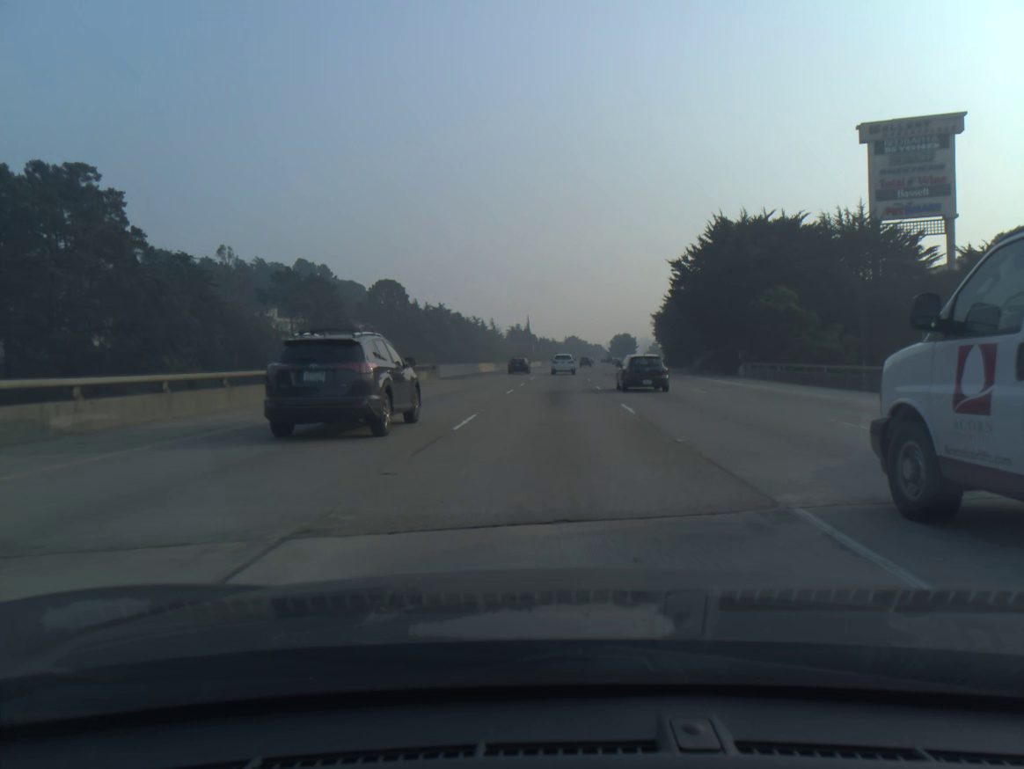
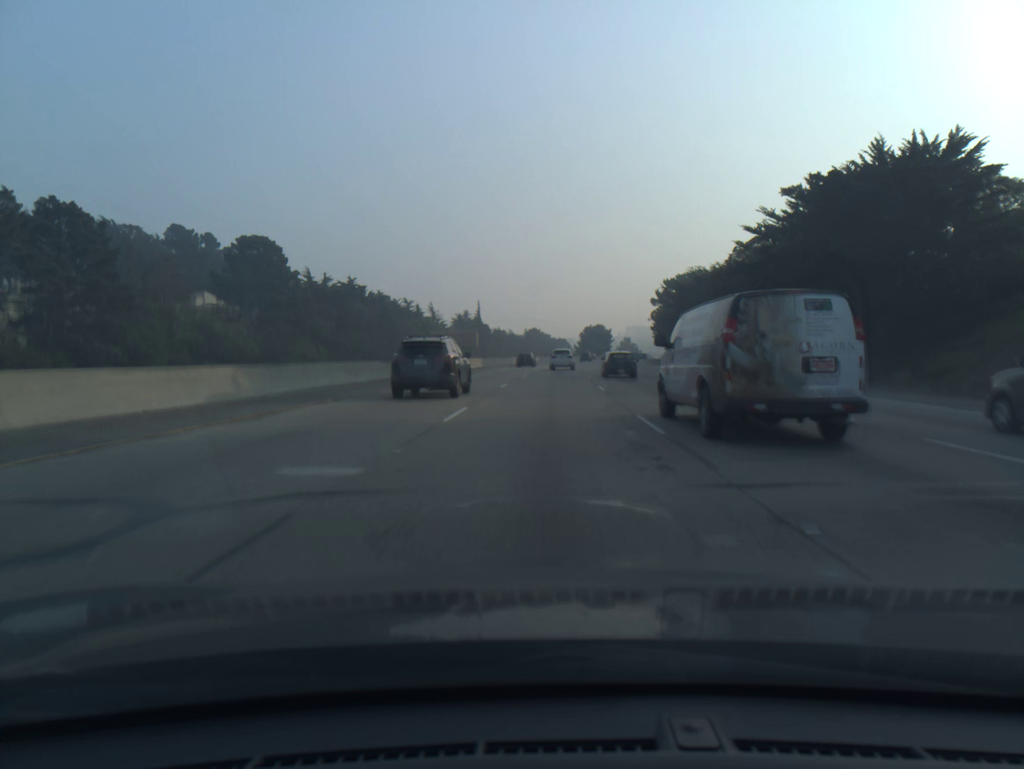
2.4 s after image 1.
(+1.7, +64.2) m; +3°
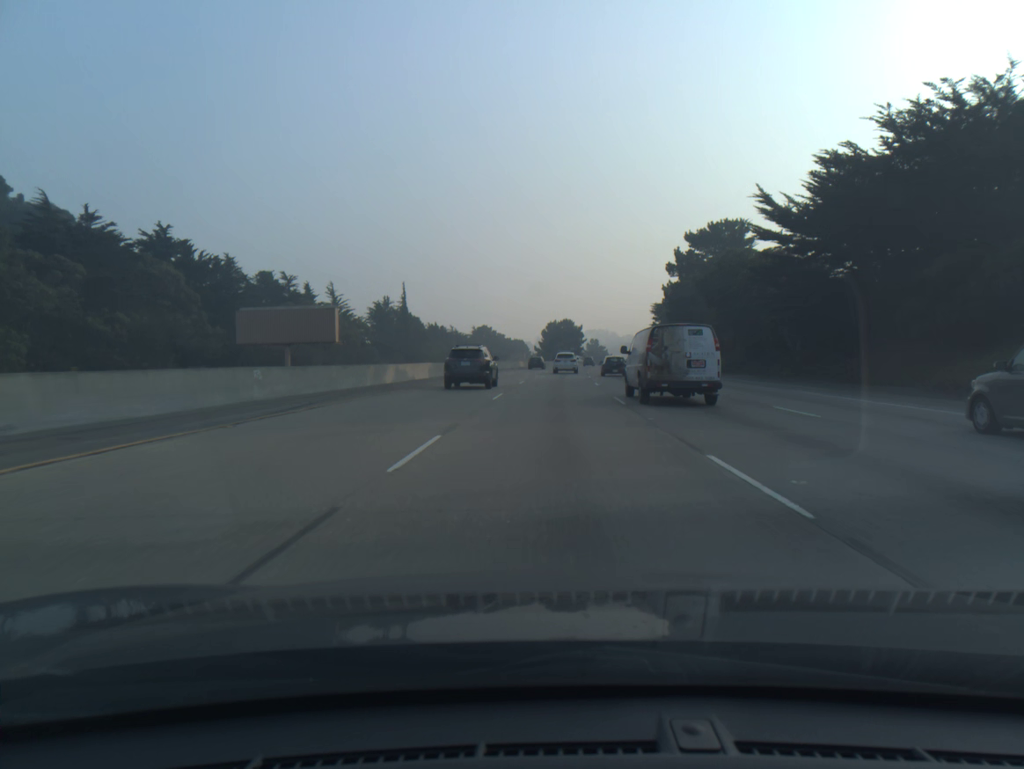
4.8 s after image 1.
(+1.6, +64.2) m; +3°
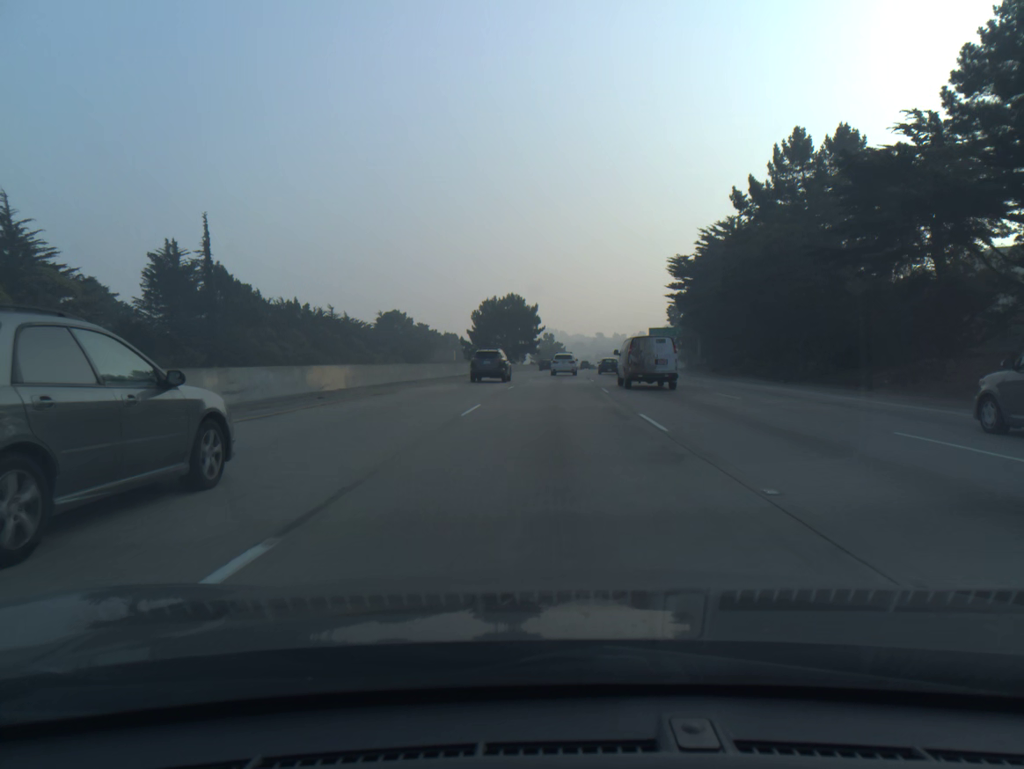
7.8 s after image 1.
(+2.9, +80.9) m; +4°
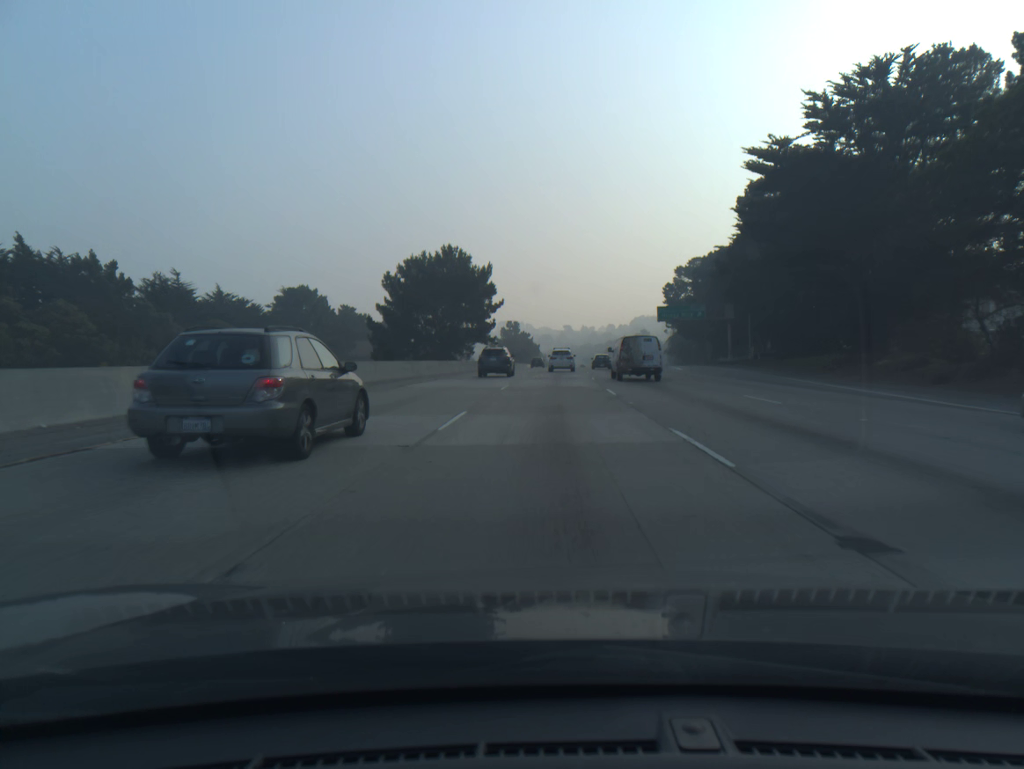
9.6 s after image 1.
(+1.0, +48.4) m; +2°
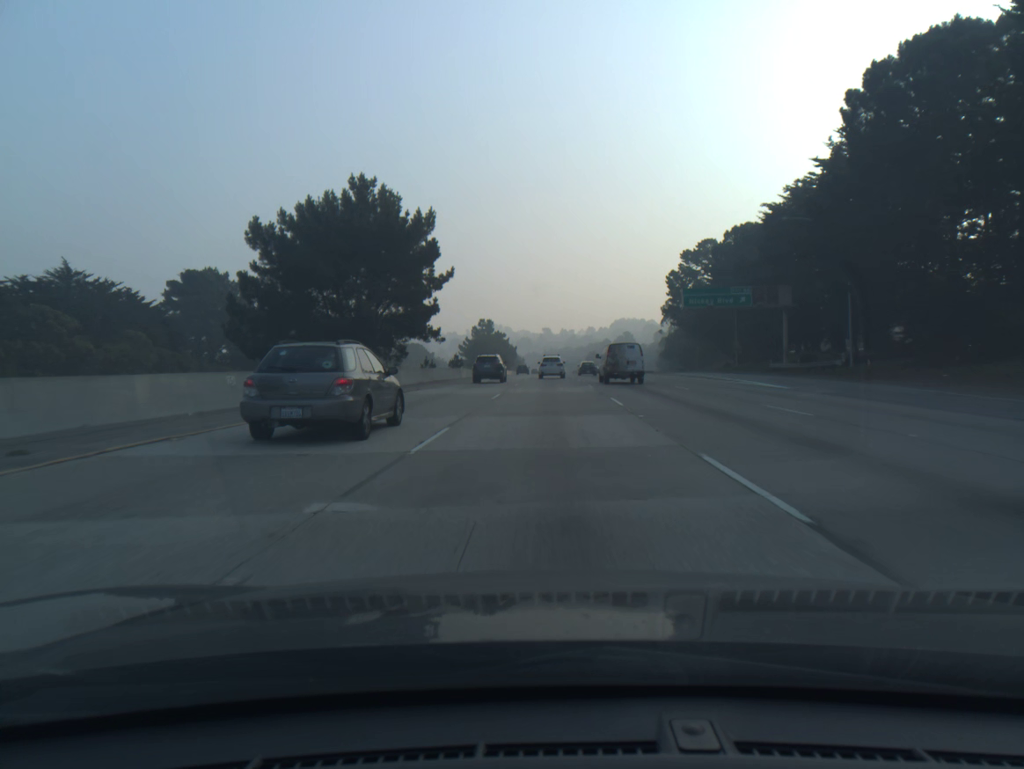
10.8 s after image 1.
(+0.4, +31.9) m; +2°
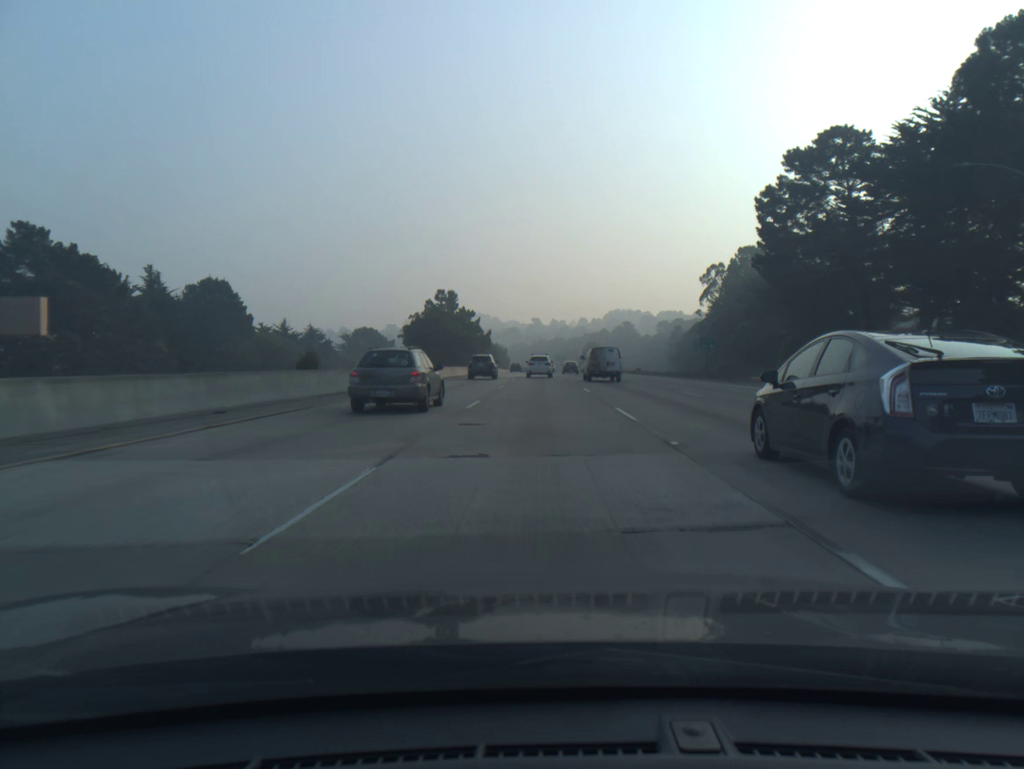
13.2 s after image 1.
(+0.7, +63.7) m; +1°
